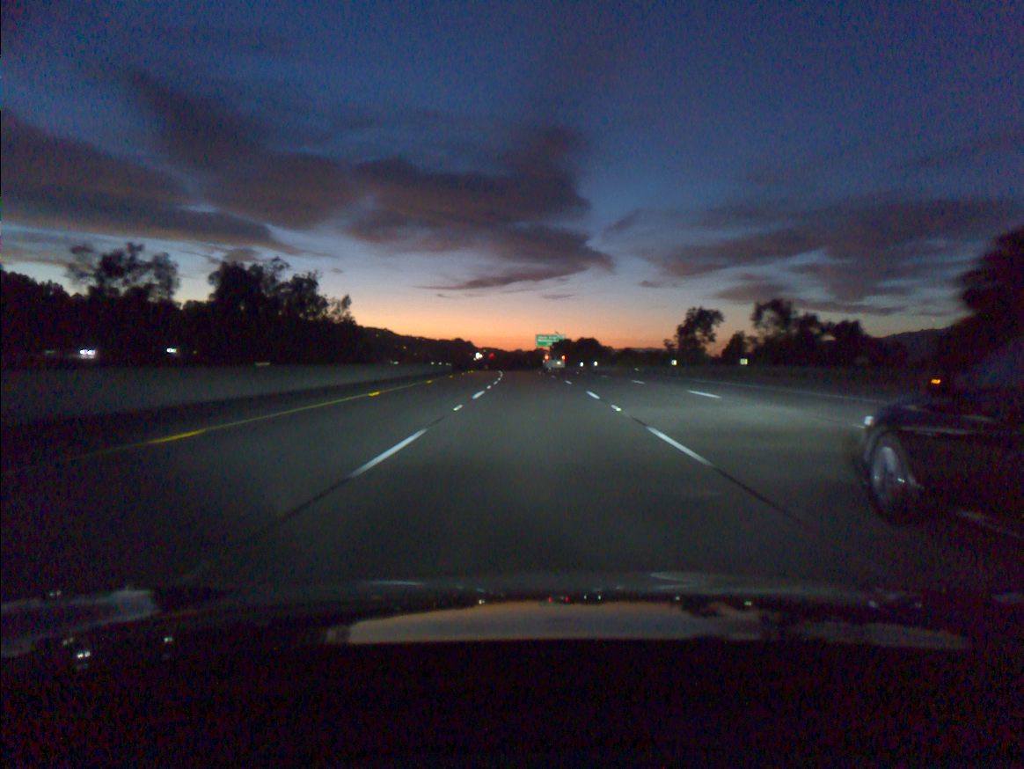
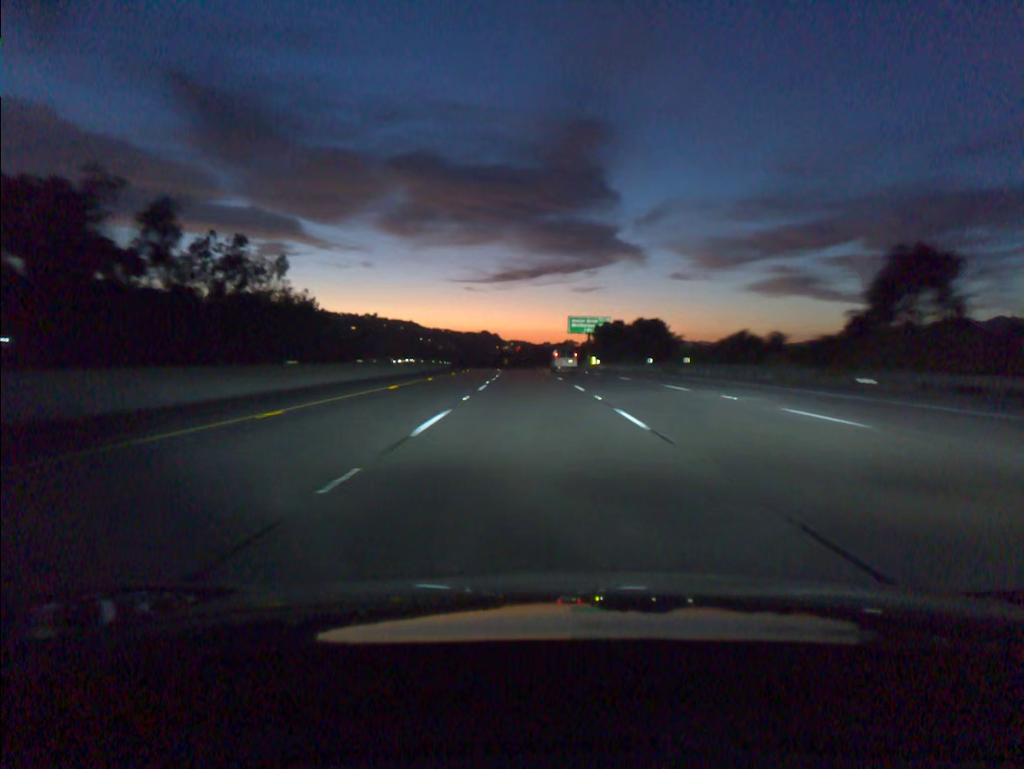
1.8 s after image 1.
(-0.9, +54.2) m; -2°
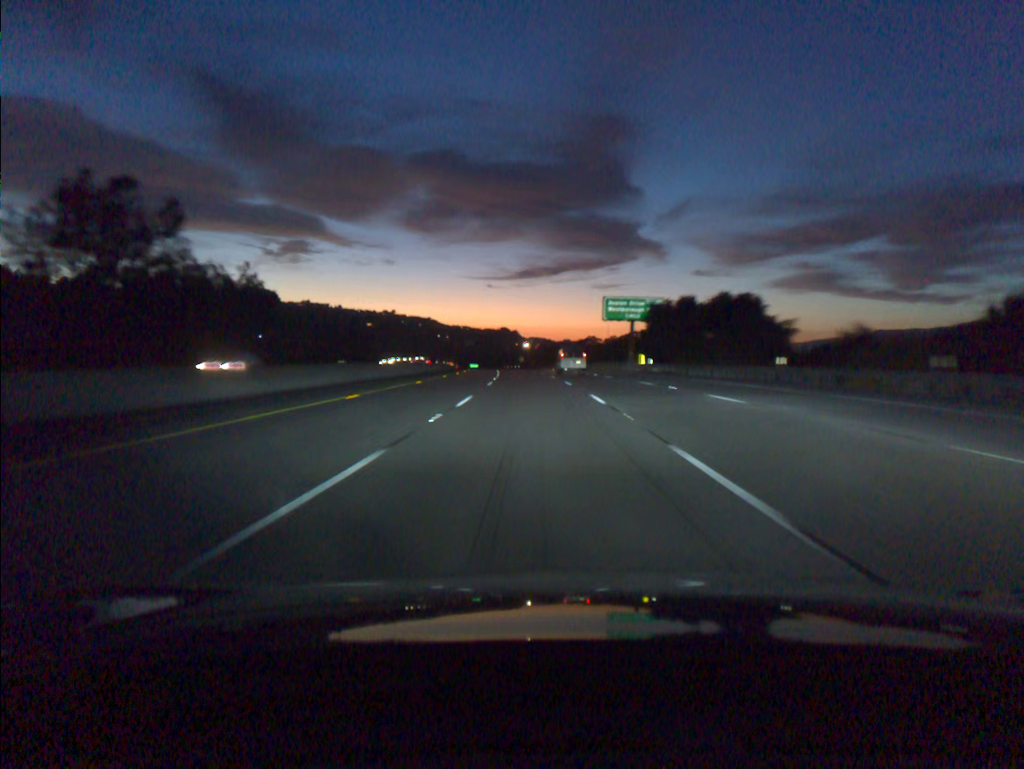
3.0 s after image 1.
(-0.5, +36.3) m; -1°
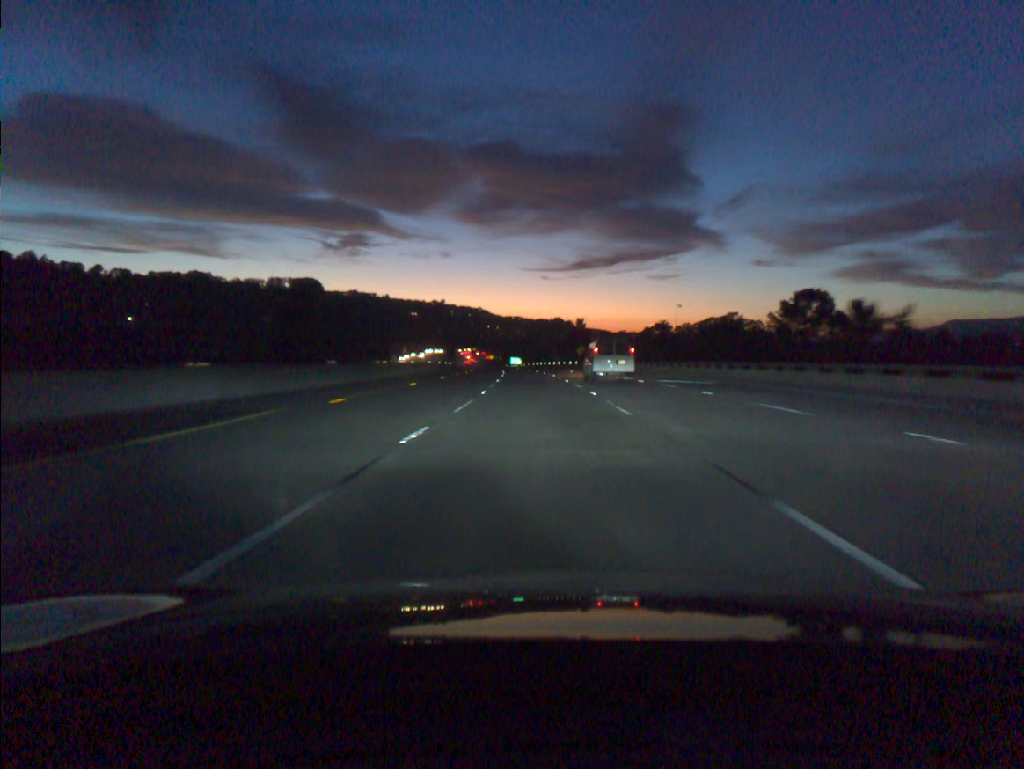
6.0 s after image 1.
(-3.2, +91.1) m; -4°
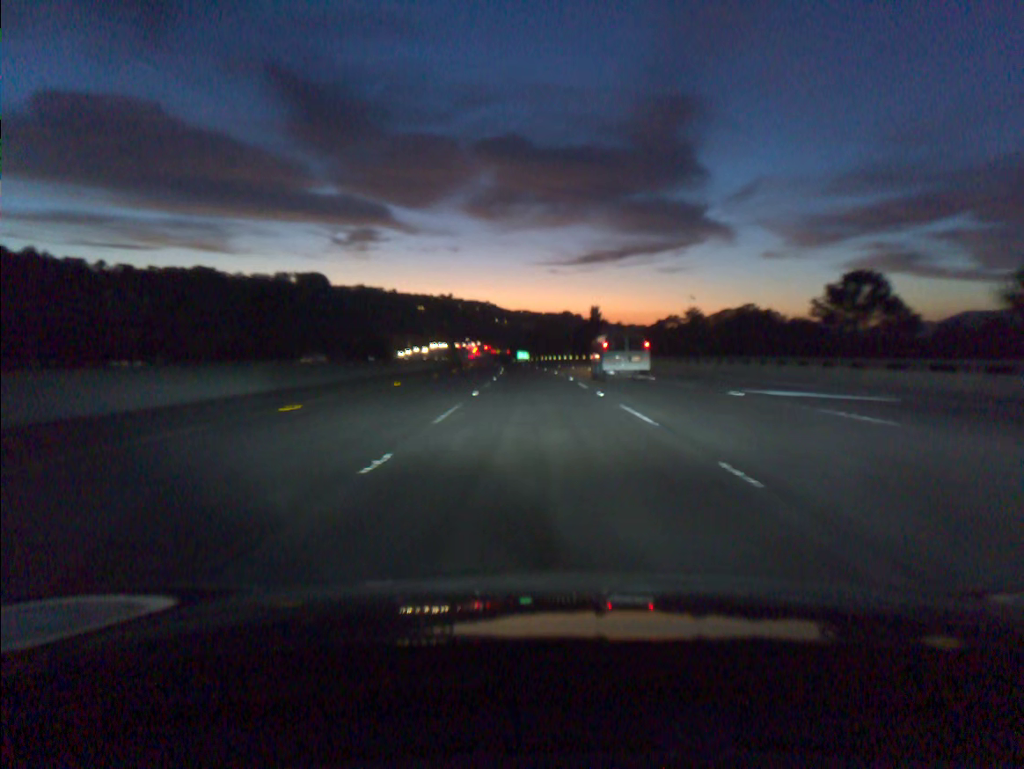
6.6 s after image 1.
(-0.1, +18.3) m; -1°
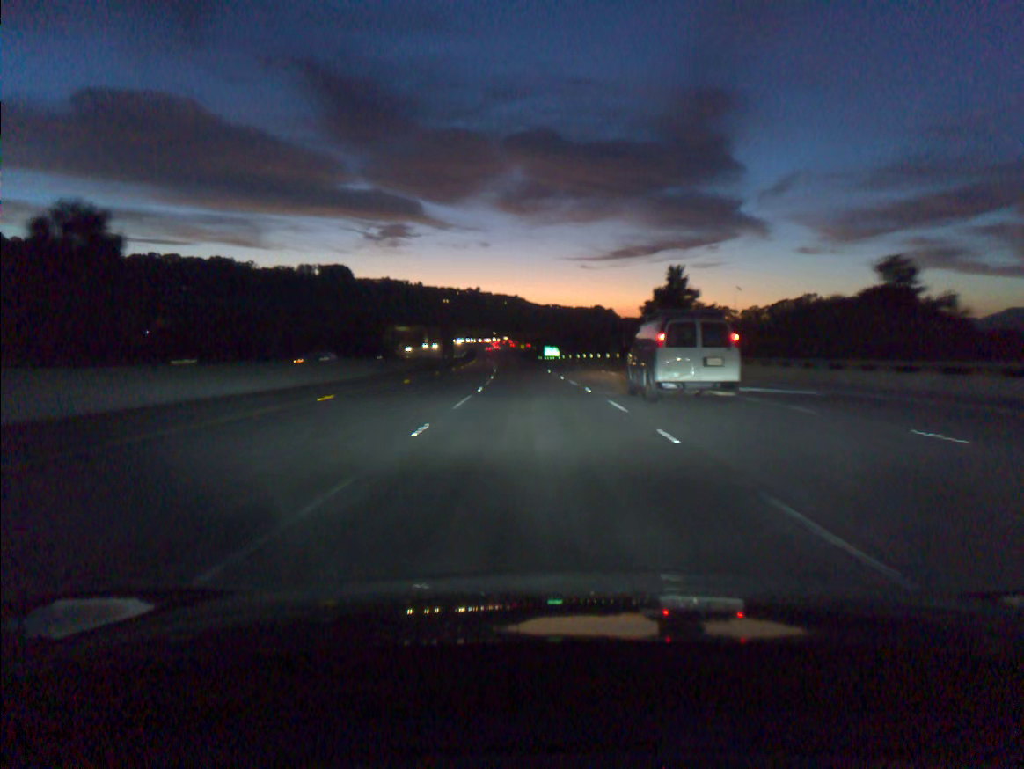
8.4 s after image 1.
(-1.1, +55.0) m; -2°
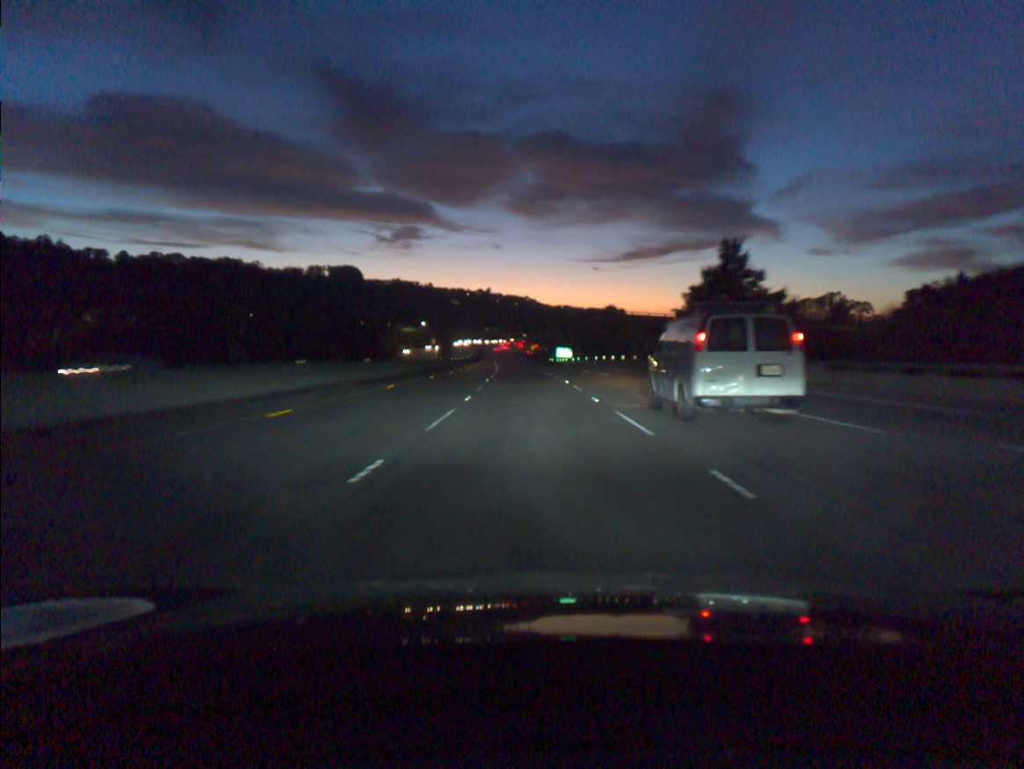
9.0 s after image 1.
(-0.1, +18.4) m; -1°
